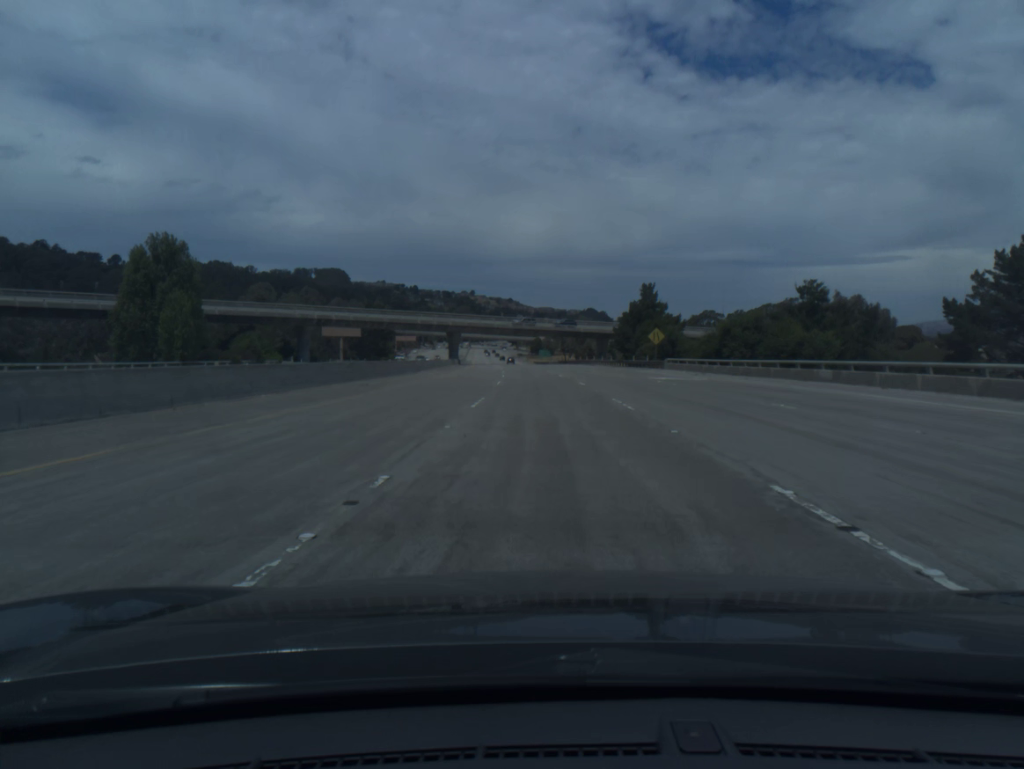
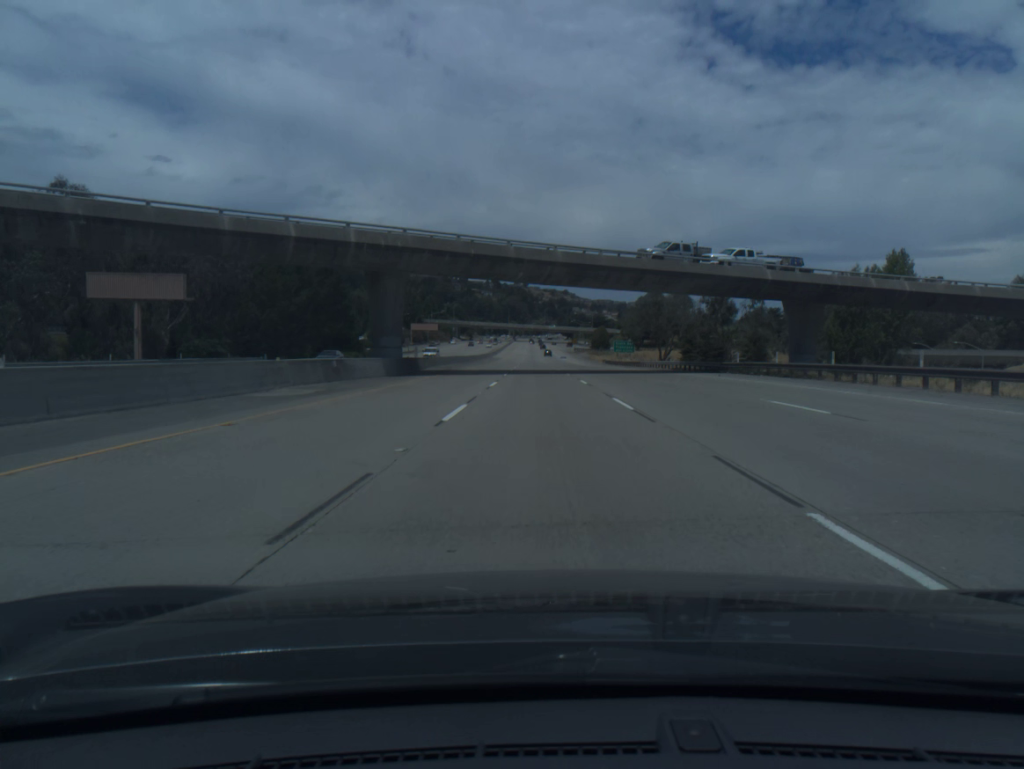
(-3.3, +96.4) m; -4°
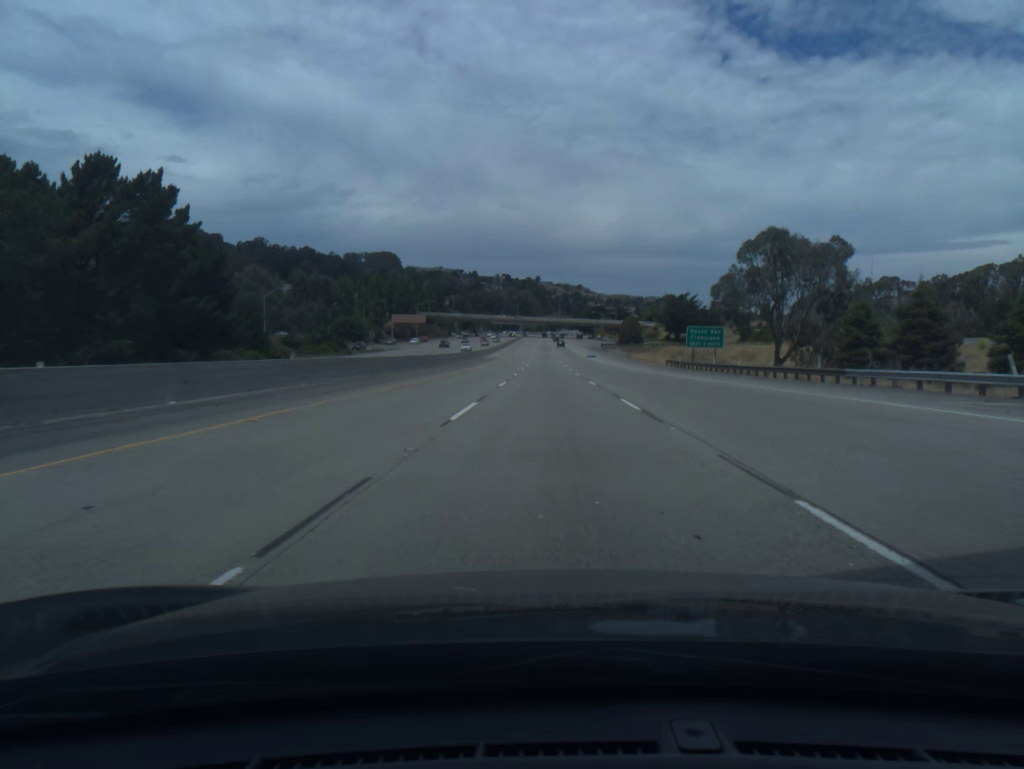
(-0.6, +57.9) m; -1°
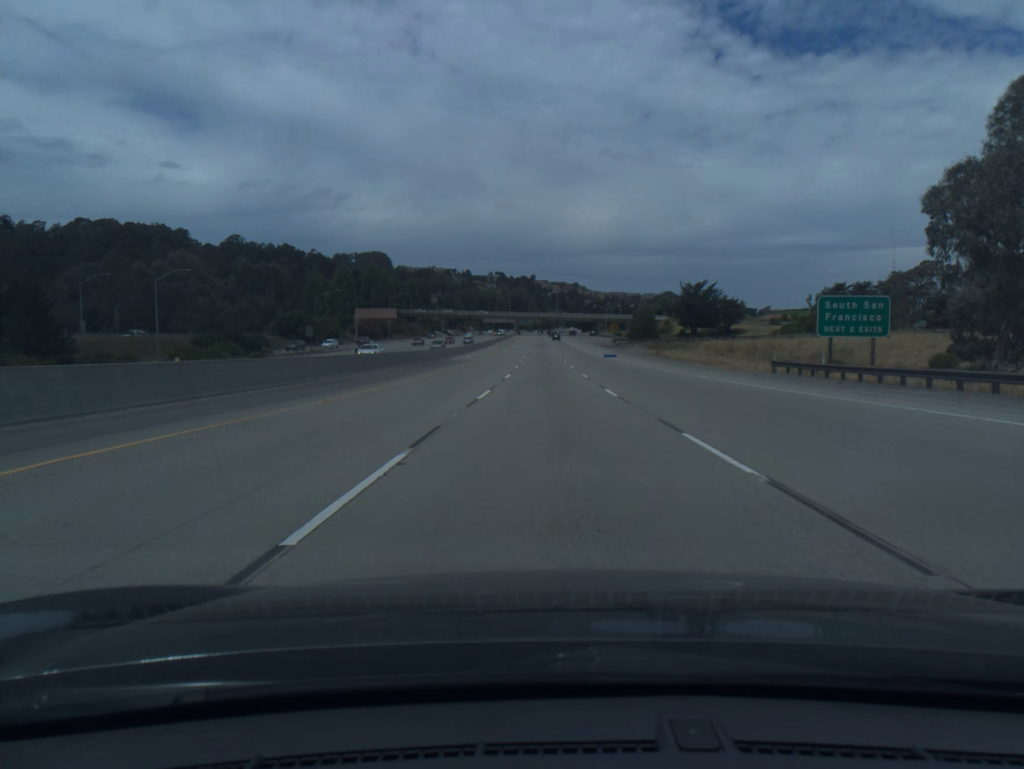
(0.0, +38.6) m; 0°
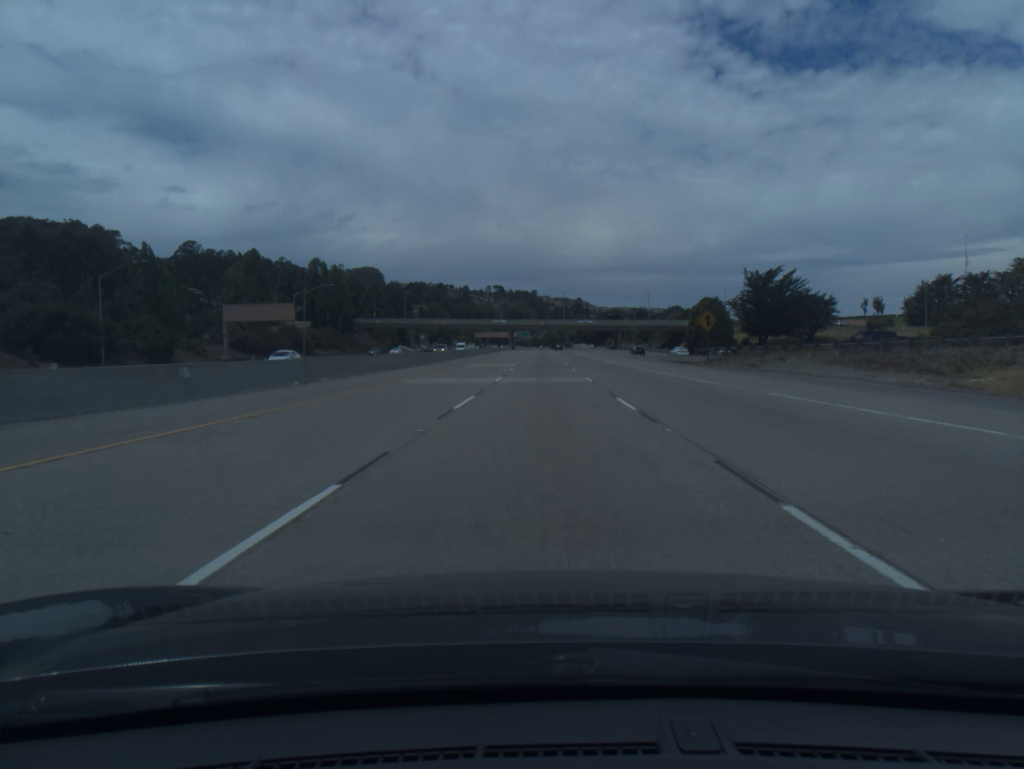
(+0.2, +77.2) m; 0°
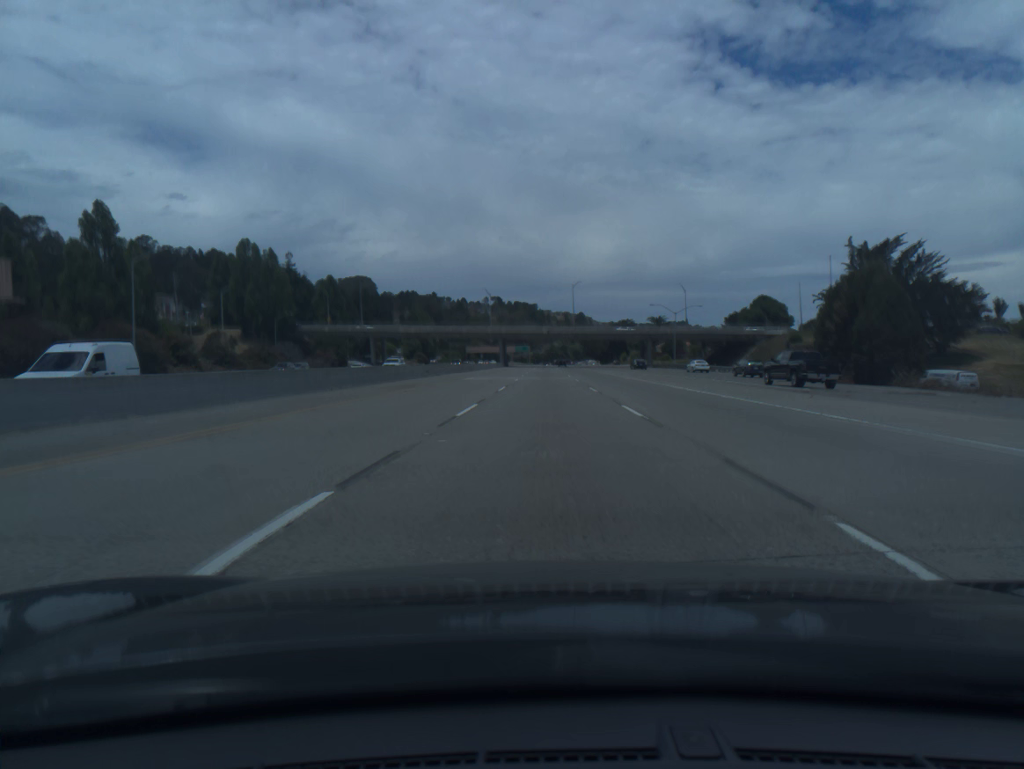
(-0.1, +57.4) m; 0°
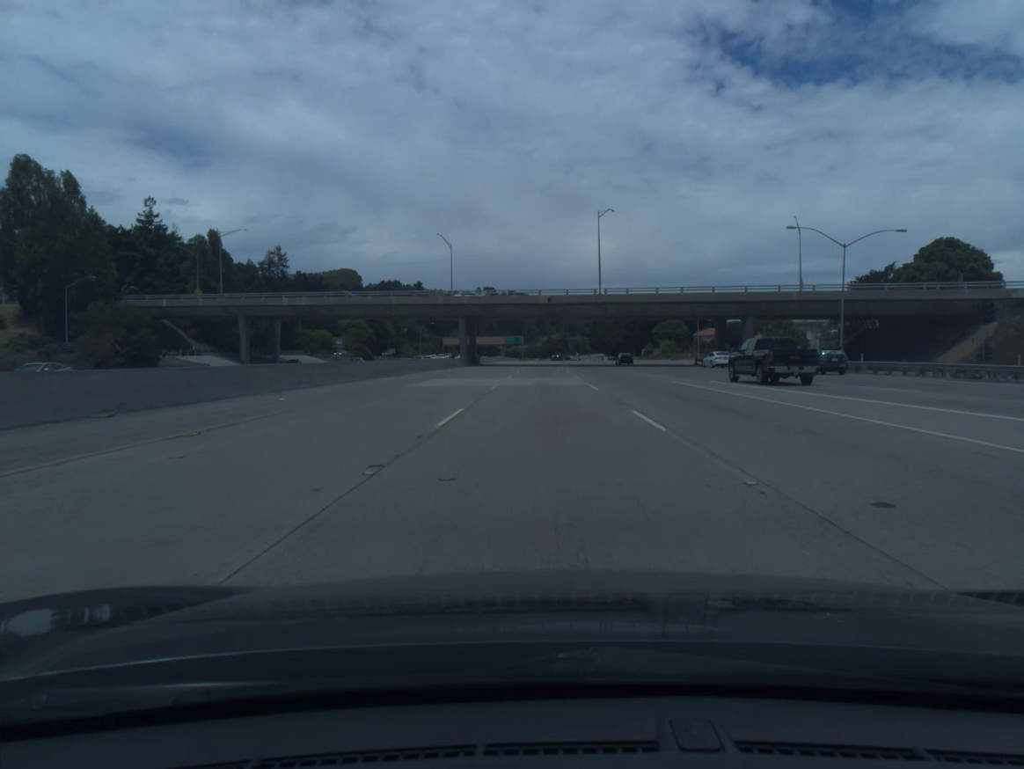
(+0.1, +76.0) m; 0°
